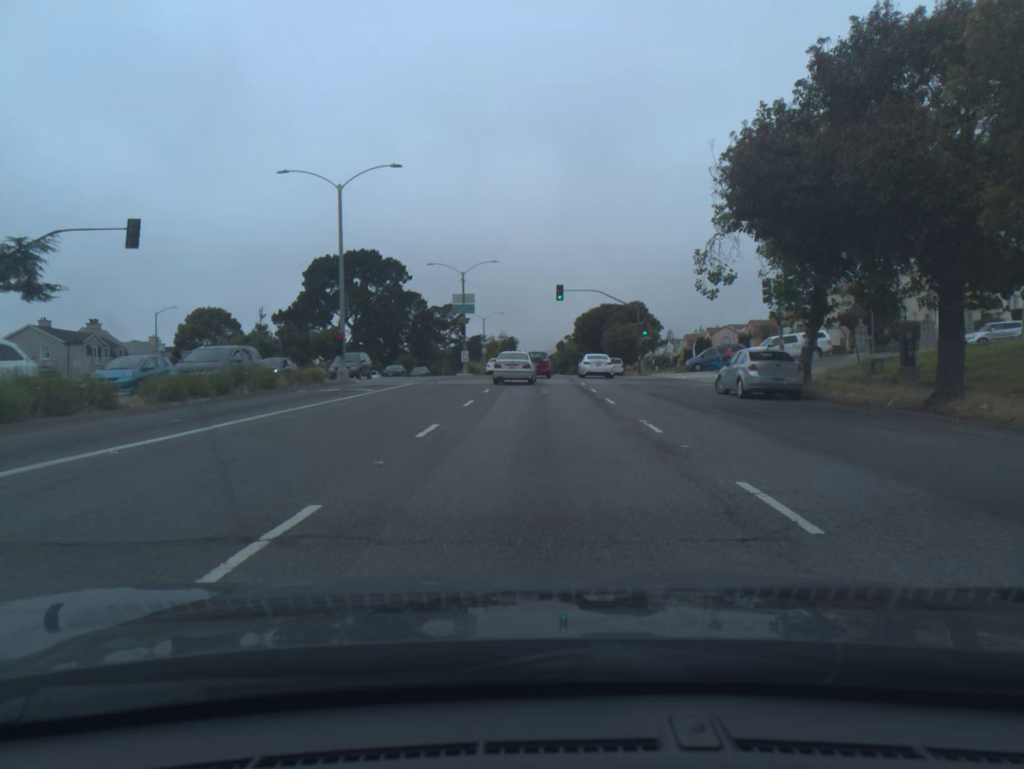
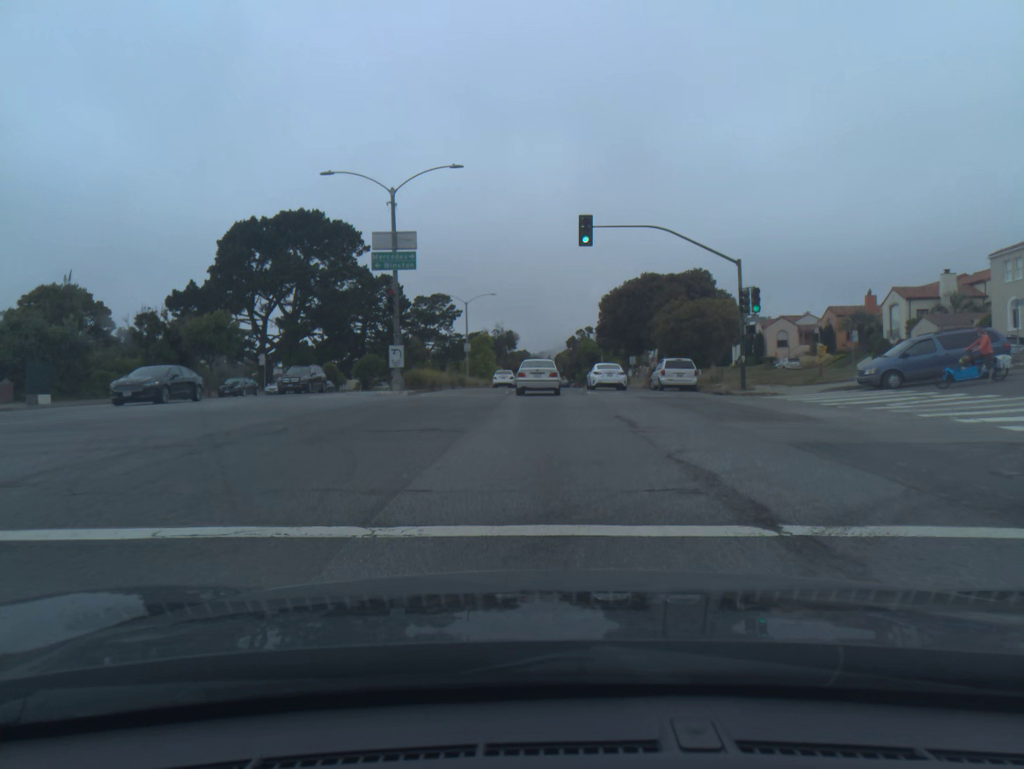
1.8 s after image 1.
(-0.1, +32.0) m; 0°
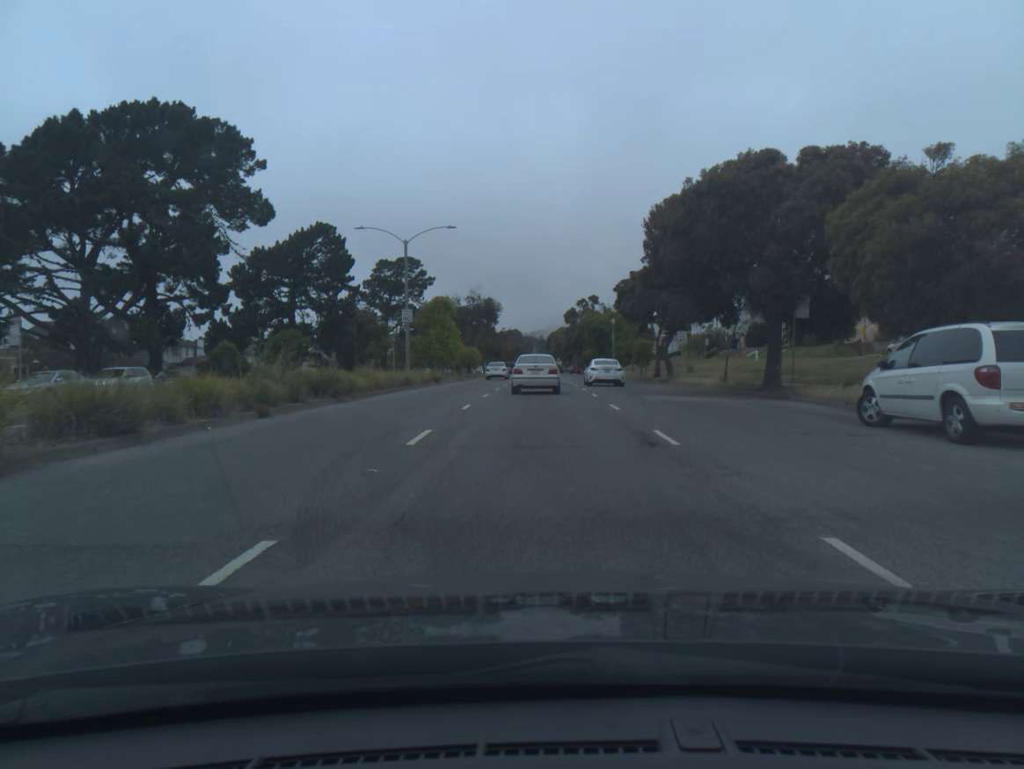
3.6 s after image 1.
(+0.1, +29.9) m; +1°
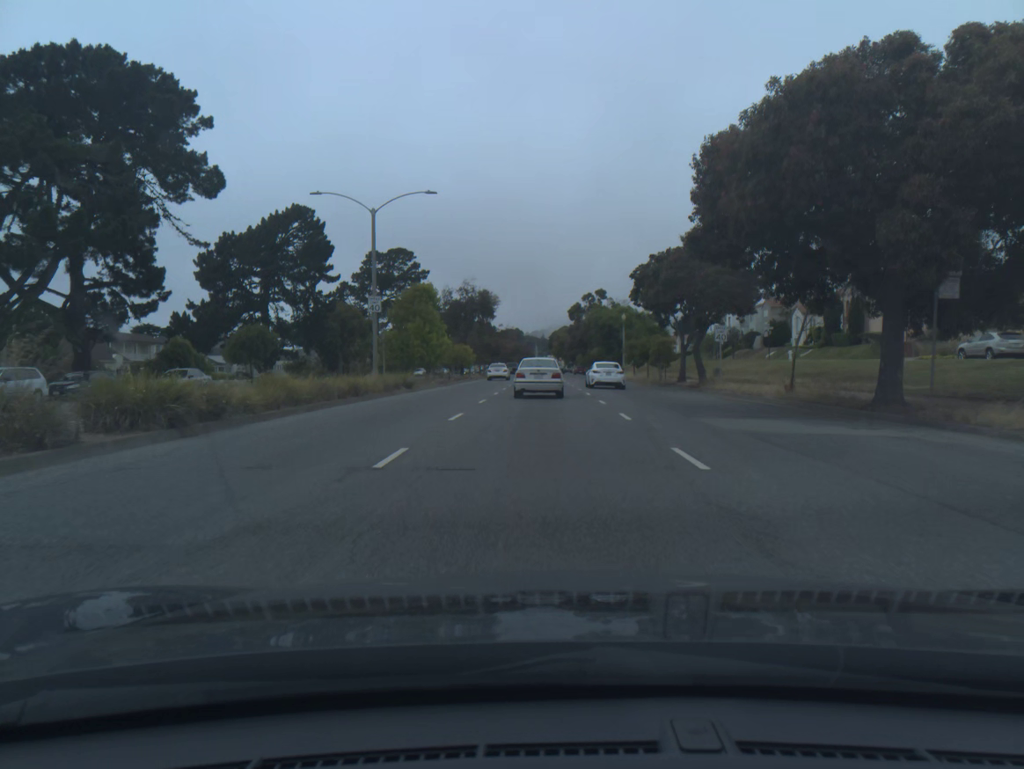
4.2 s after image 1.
(0.0, +9.4) m; 0°
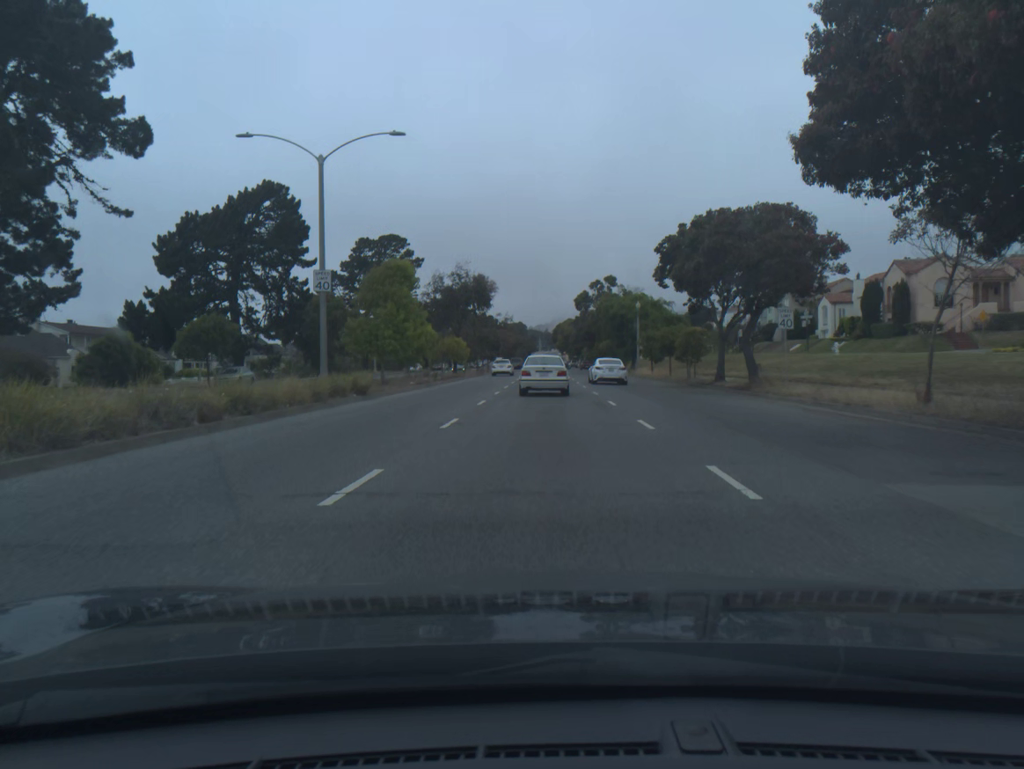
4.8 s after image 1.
(0.0, +9.2) m; 0°
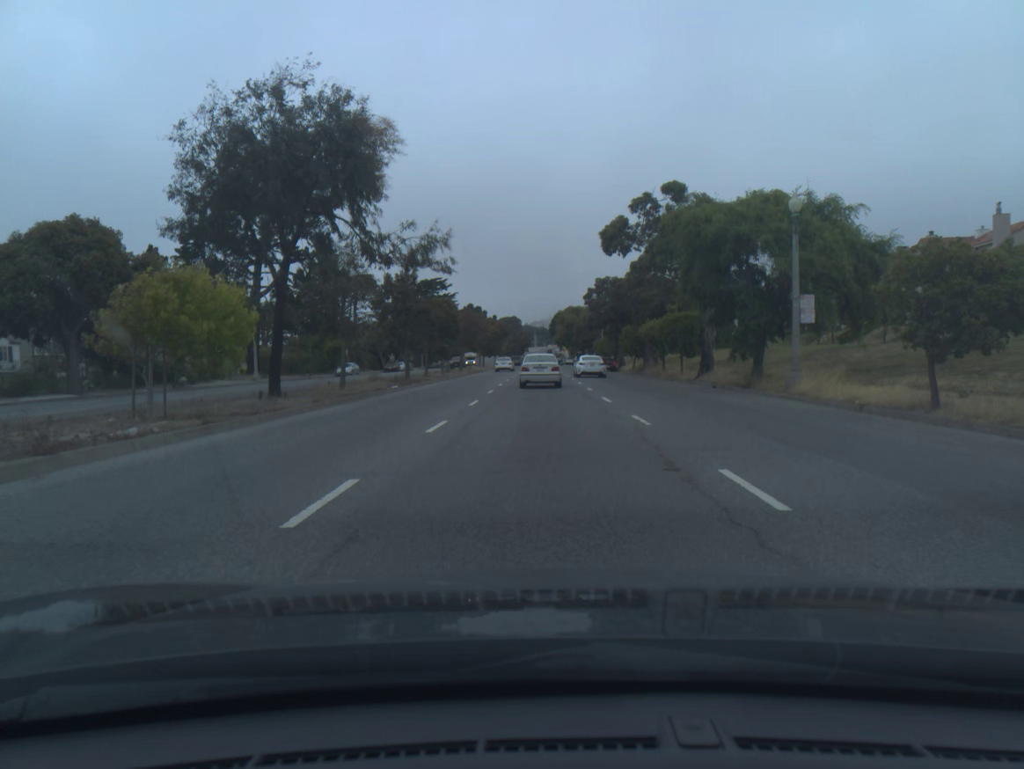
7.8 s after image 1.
(+0.2, +44.6) m; 0°
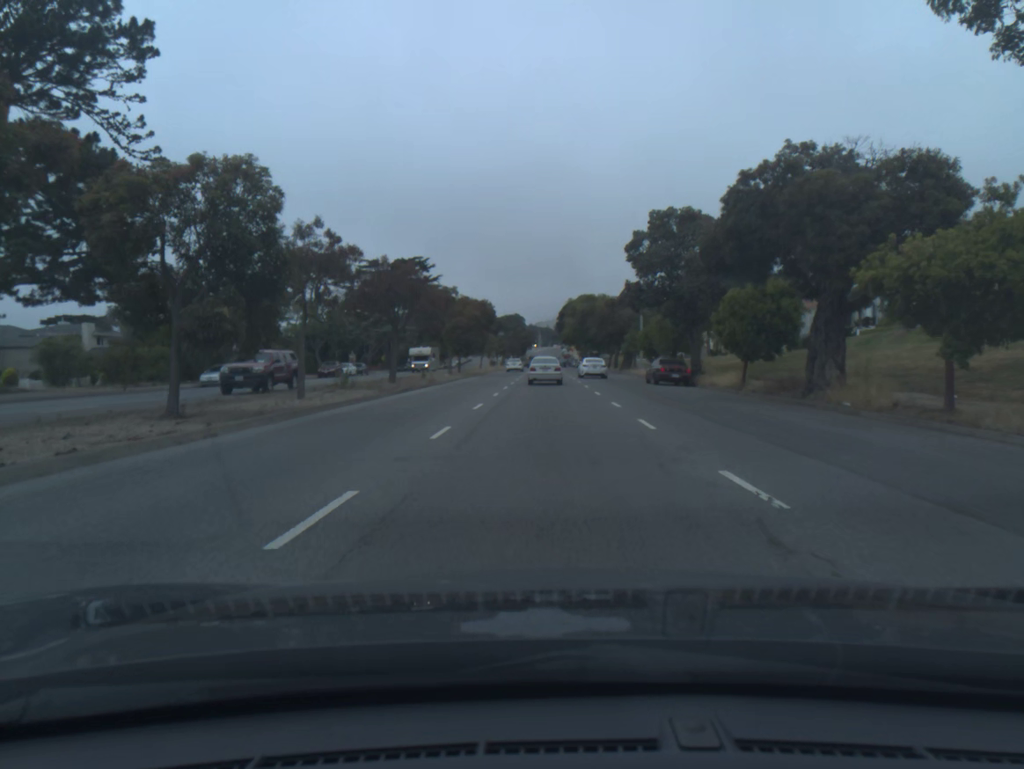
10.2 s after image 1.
(-0.2, +36.7) m; 0°
